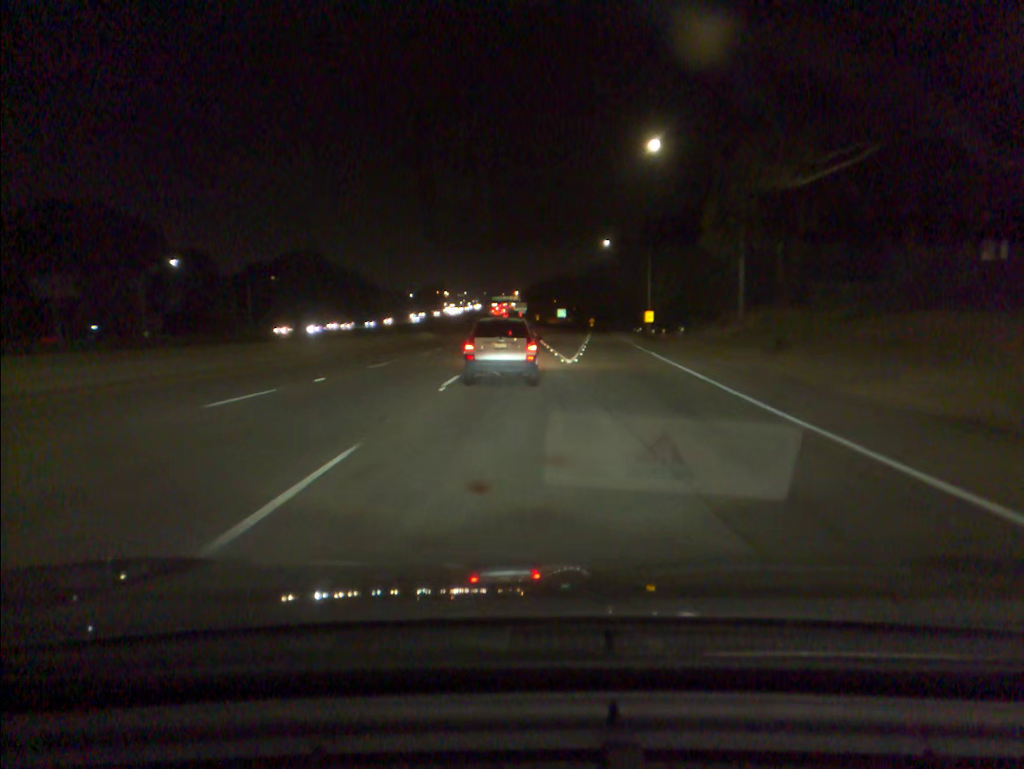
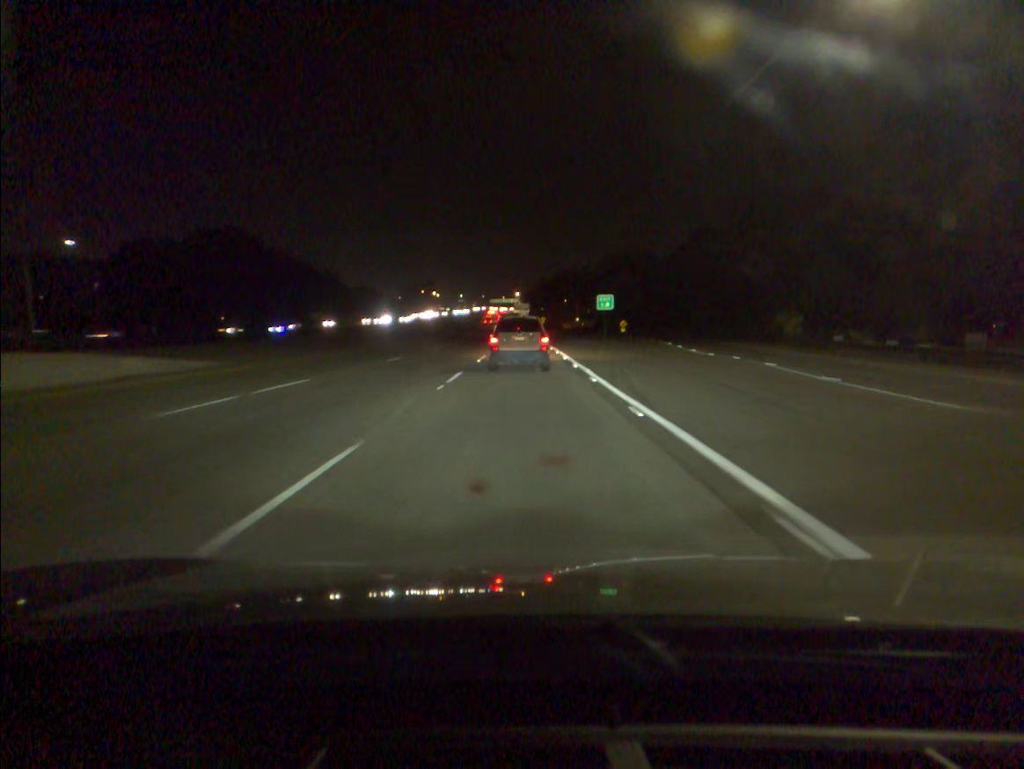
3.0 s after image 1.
(-0.2, +75.3) m; 0°
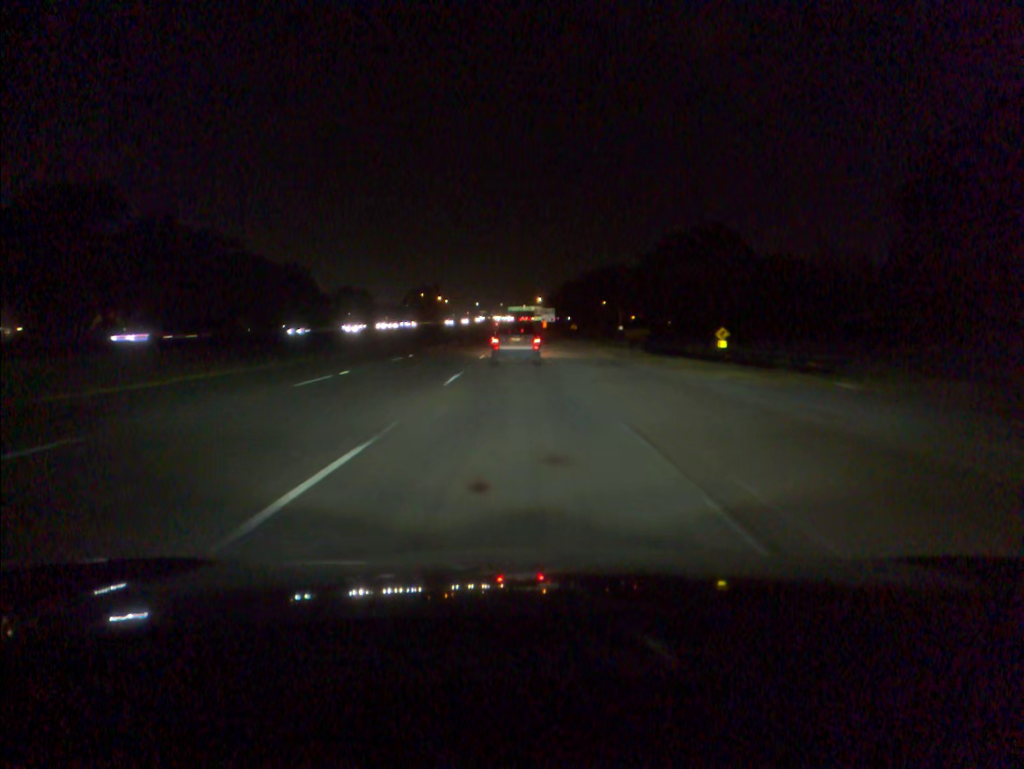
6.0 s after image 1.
(-0.5, +73.4) m; -2°
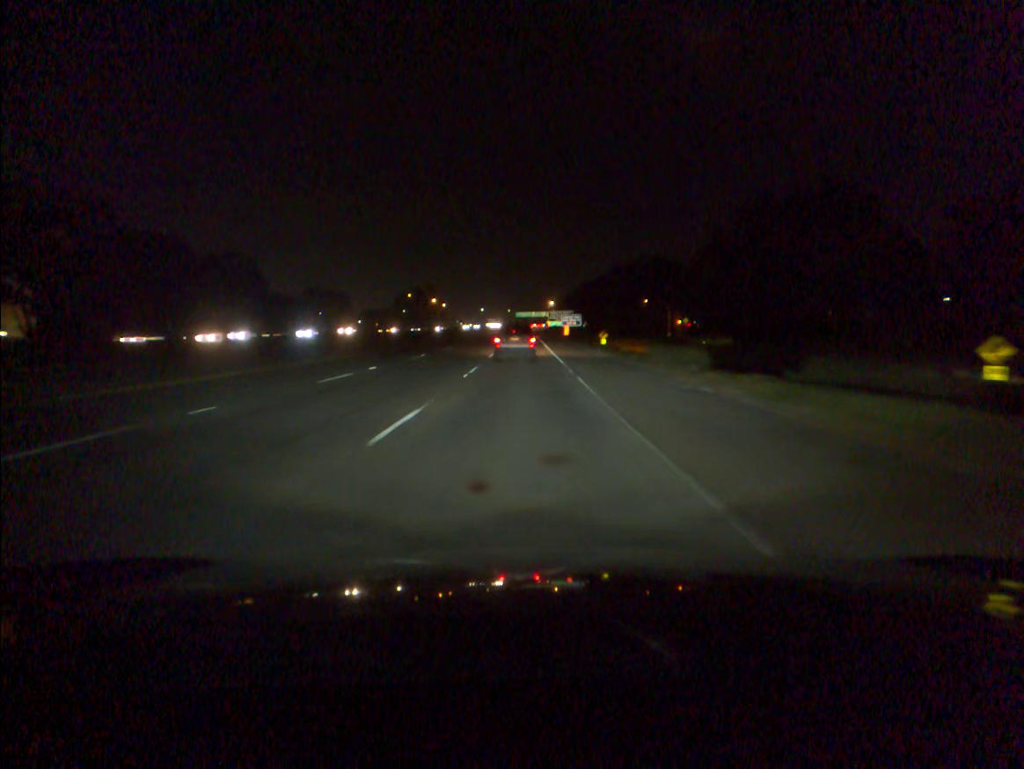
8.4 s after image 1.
(-0.4, +57.4) m; -1°
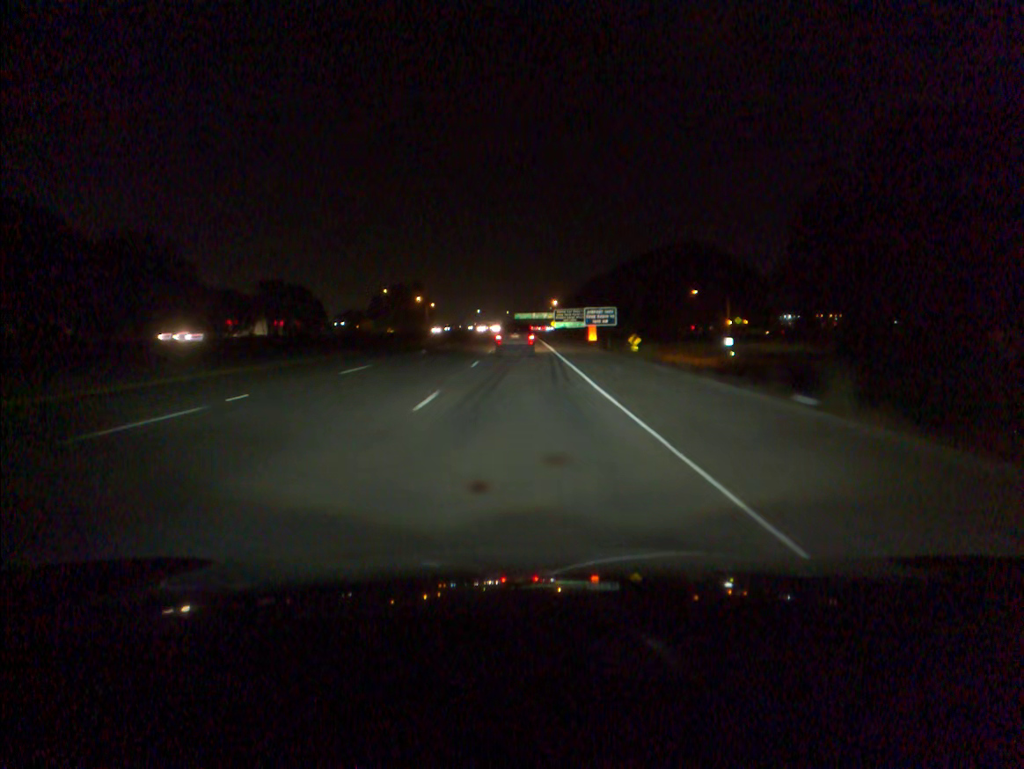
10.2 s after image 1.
(0.0, +43.2) m; 0°
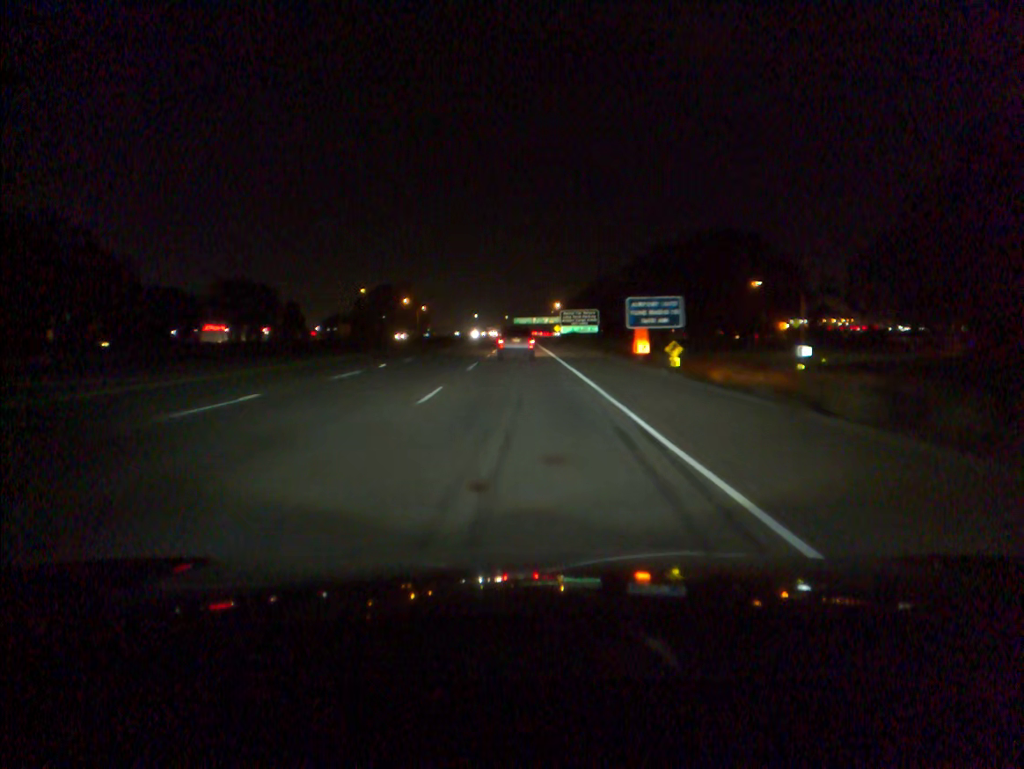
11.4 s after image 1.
(0.0, +28.9) m; 0°
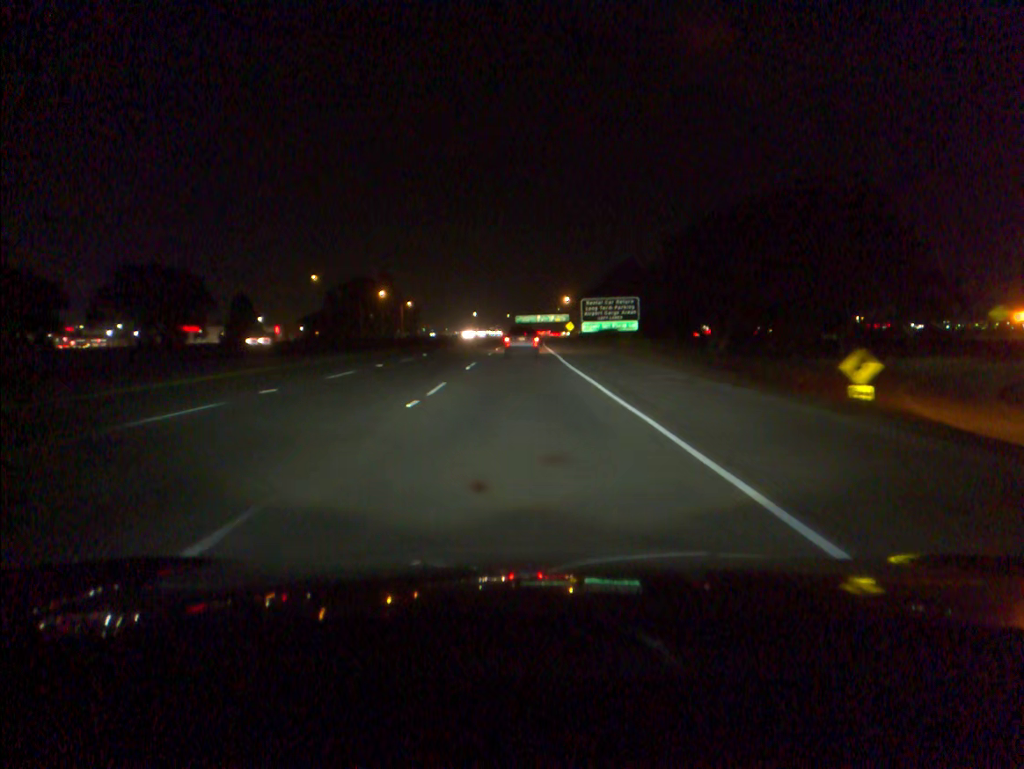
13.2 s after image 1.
(-0.1, +43.6) m; 0°
